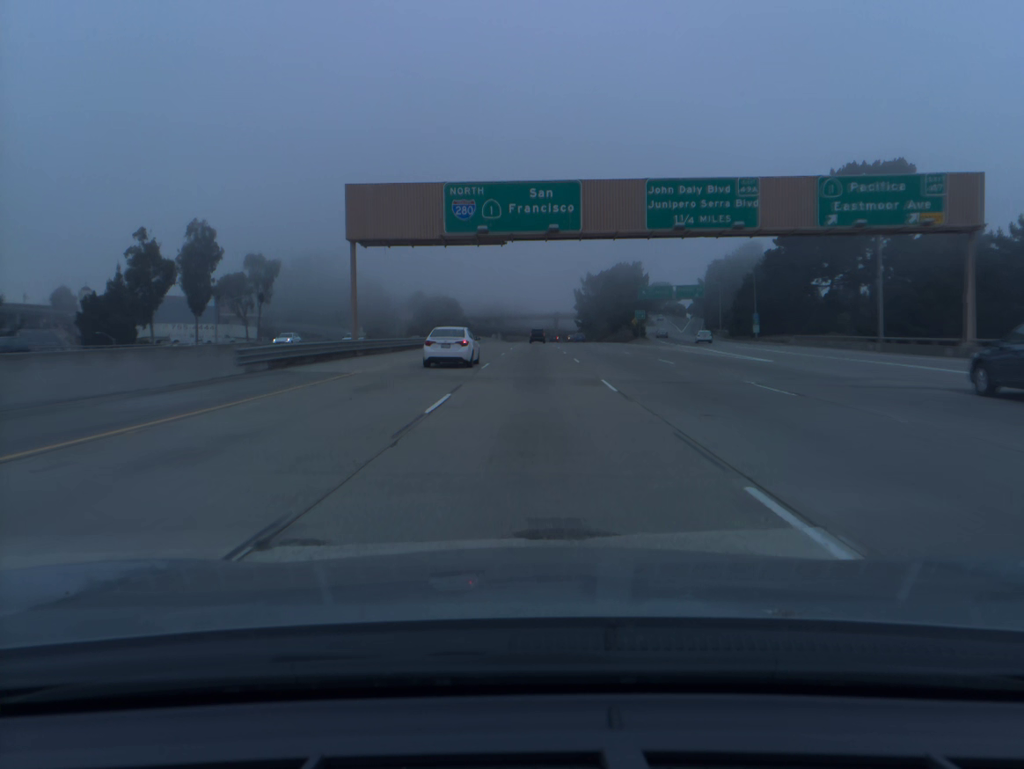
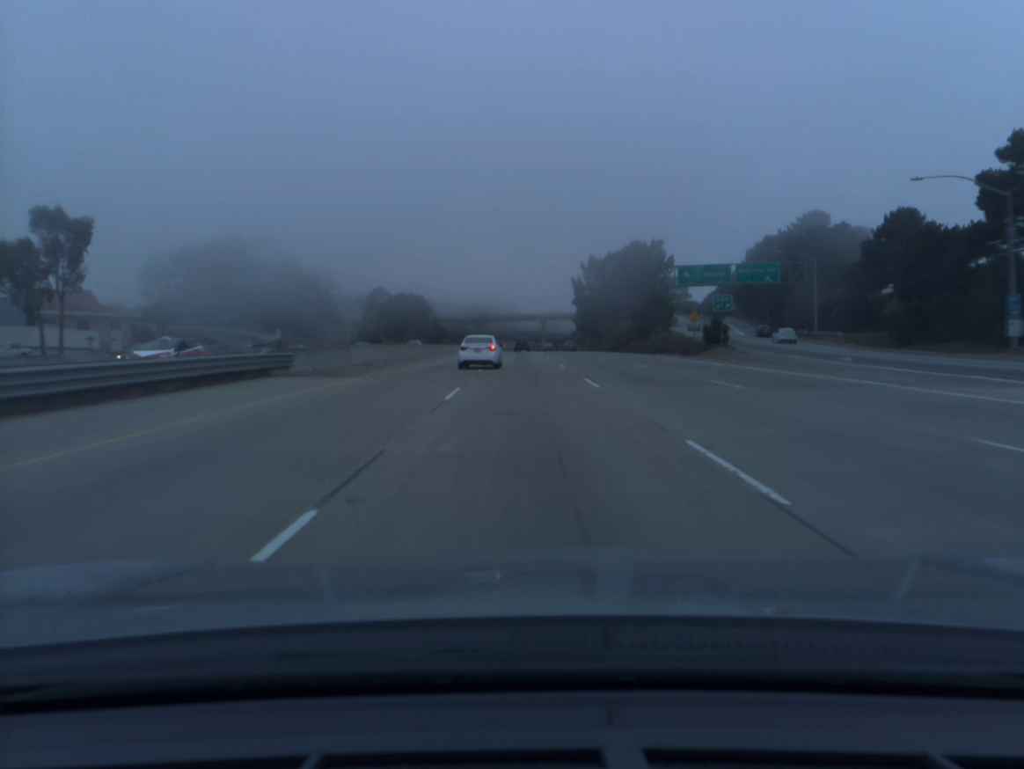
(+0.6, +55.3) m; +1°
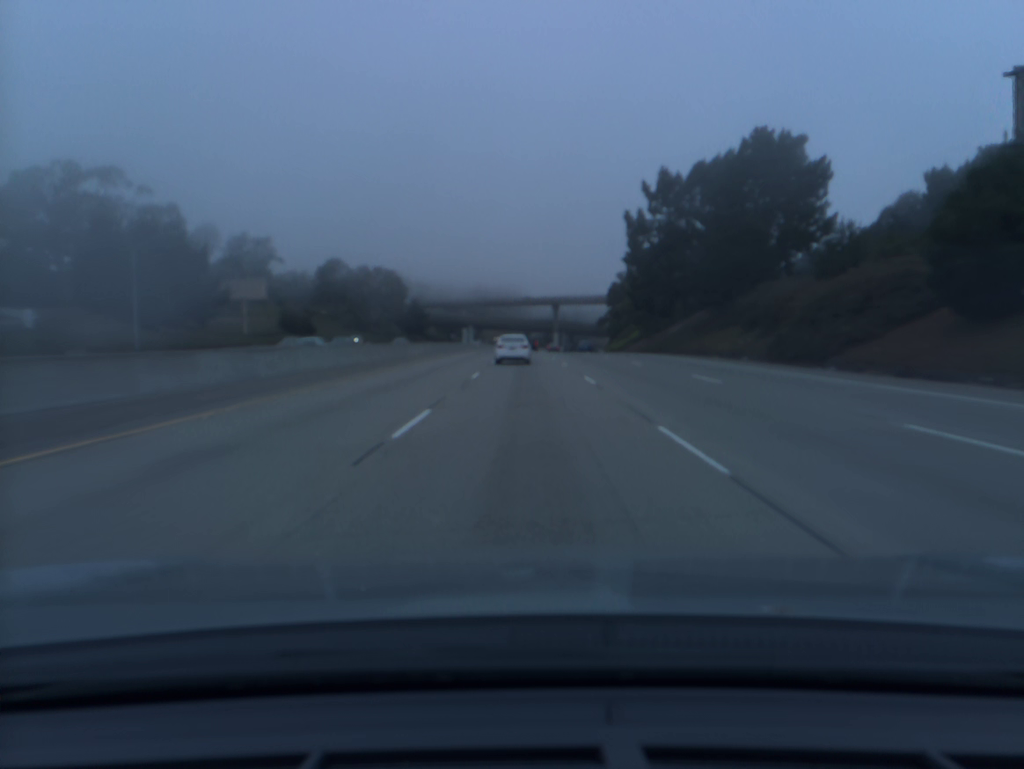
(-0.2, +73.4) m; 0°
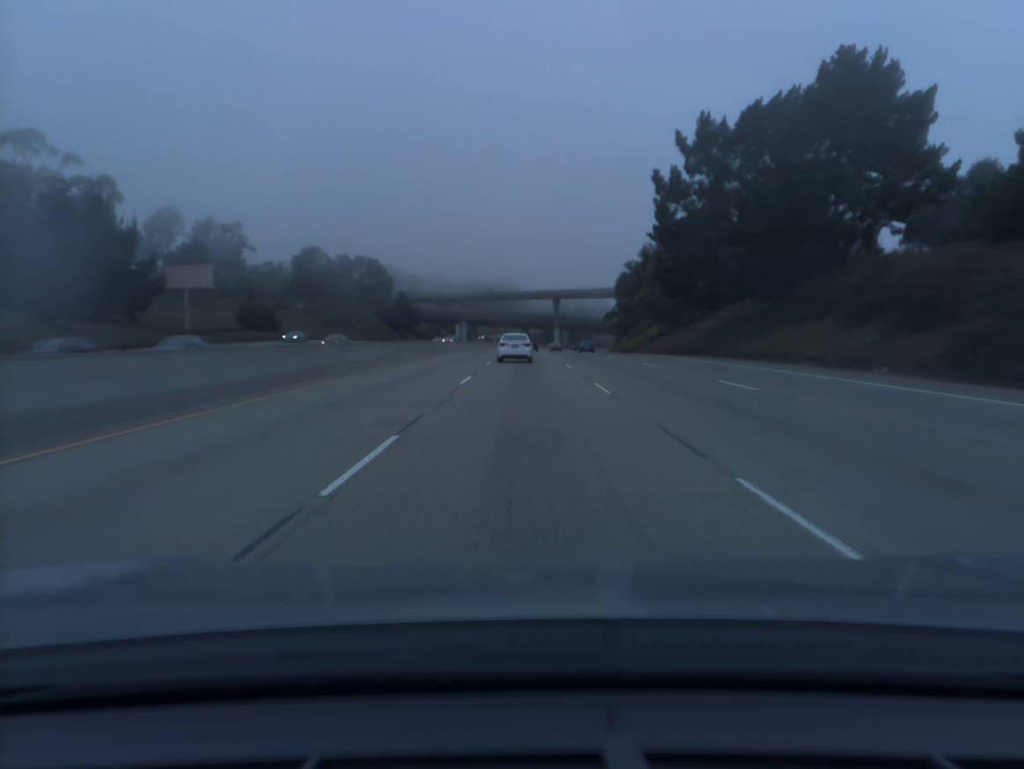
(0.0, +18.2) m; 0°
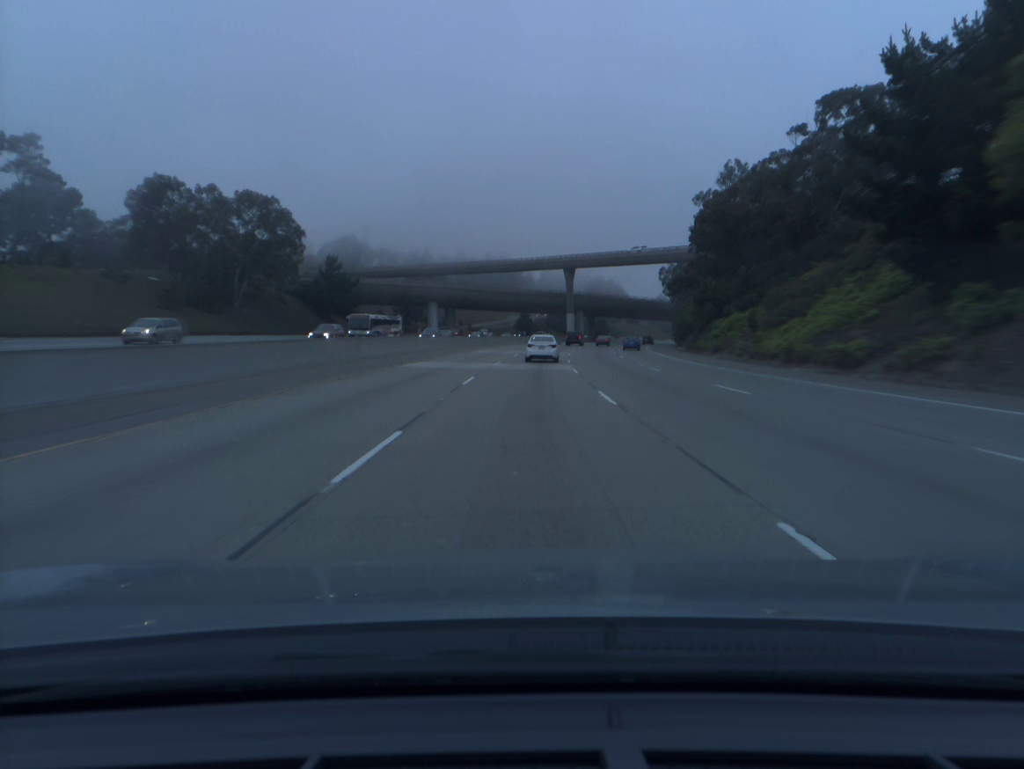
(+0.1, +72.4) m; 0°
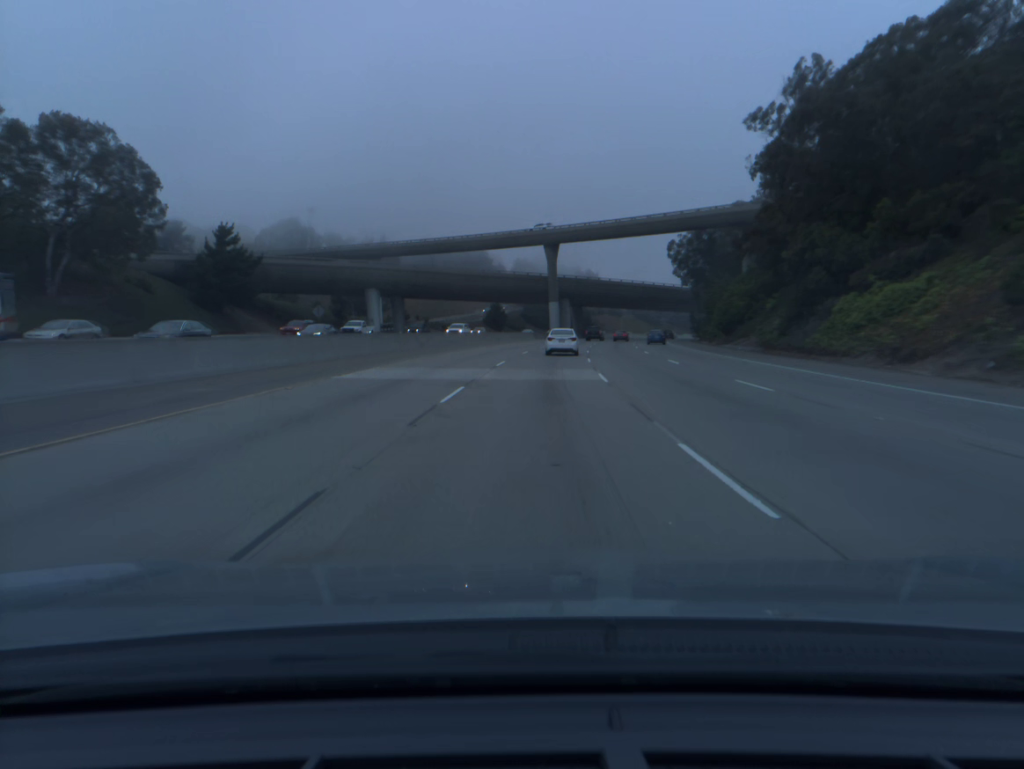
(+0.4, +36.2) m; +2°
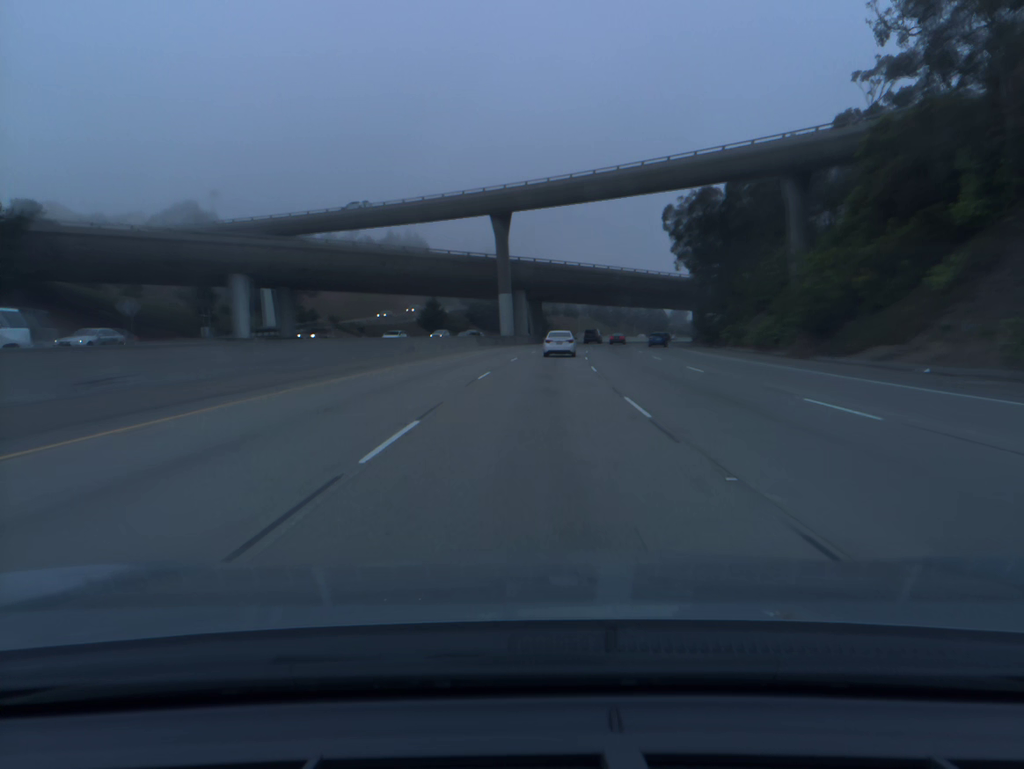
(+1.1, +35.9) m; +4°
